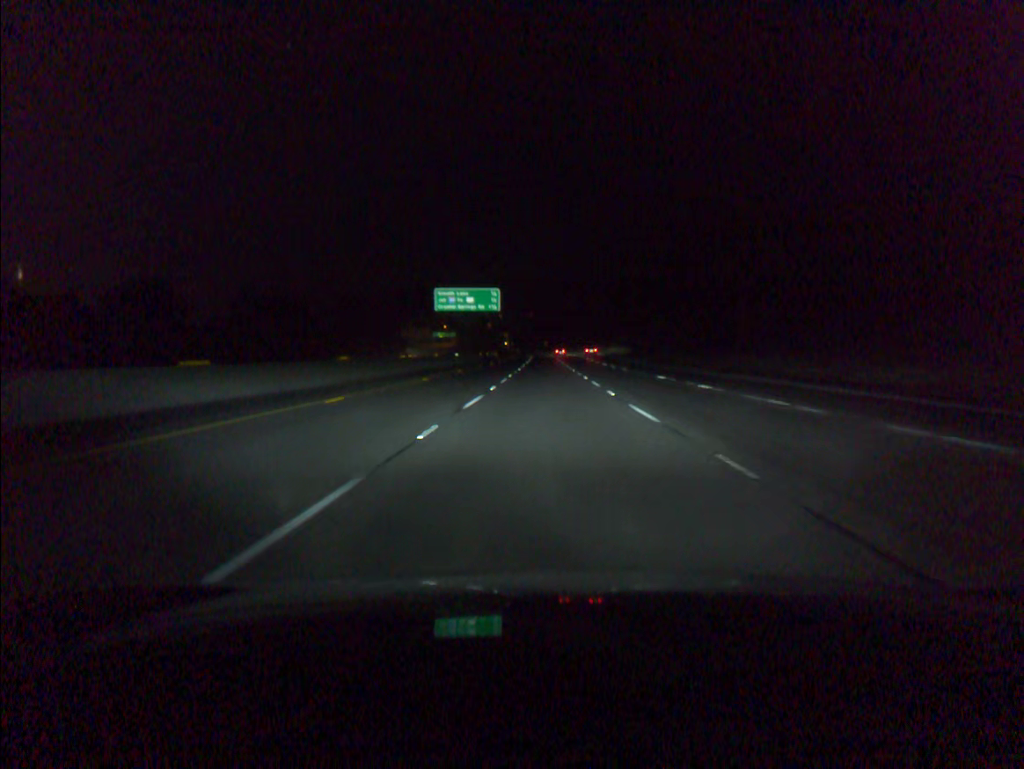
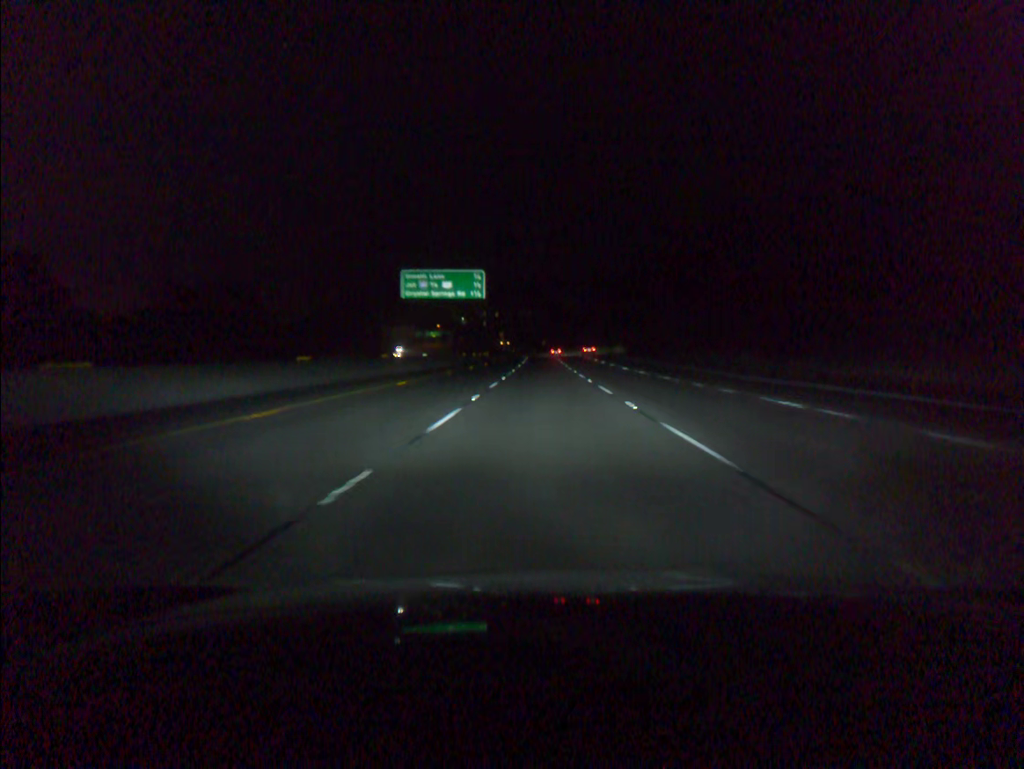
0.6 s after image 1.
(0.0, +19.6) m; 0°
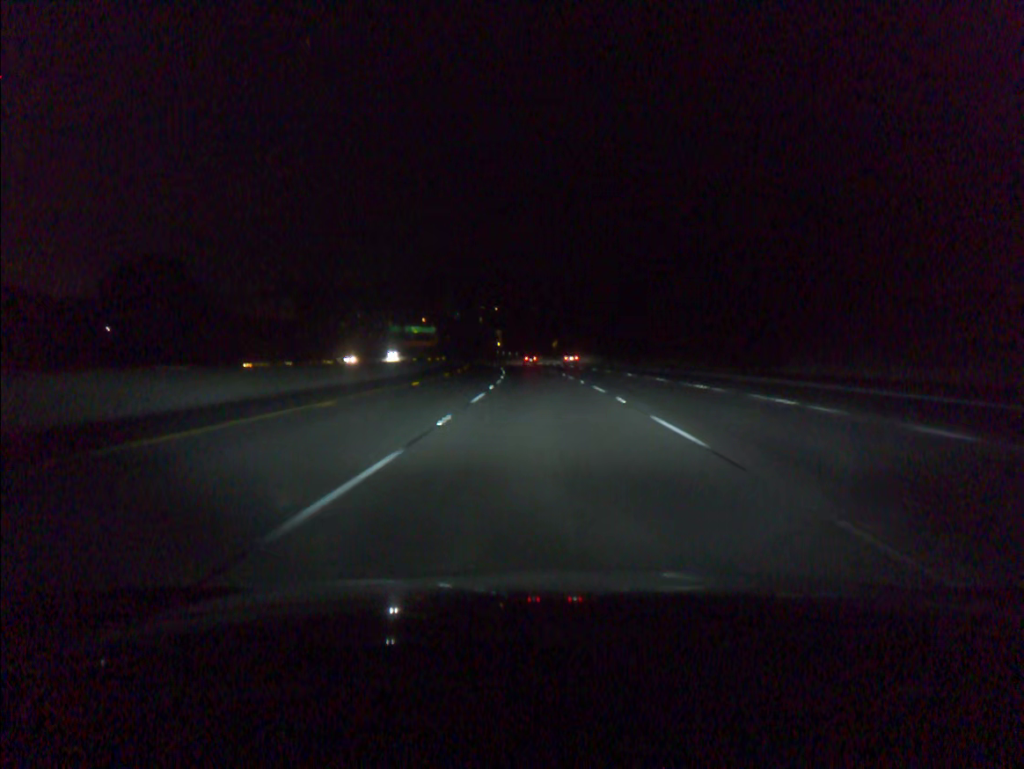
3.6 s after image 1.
(-0.2, +98.0) m; -1°
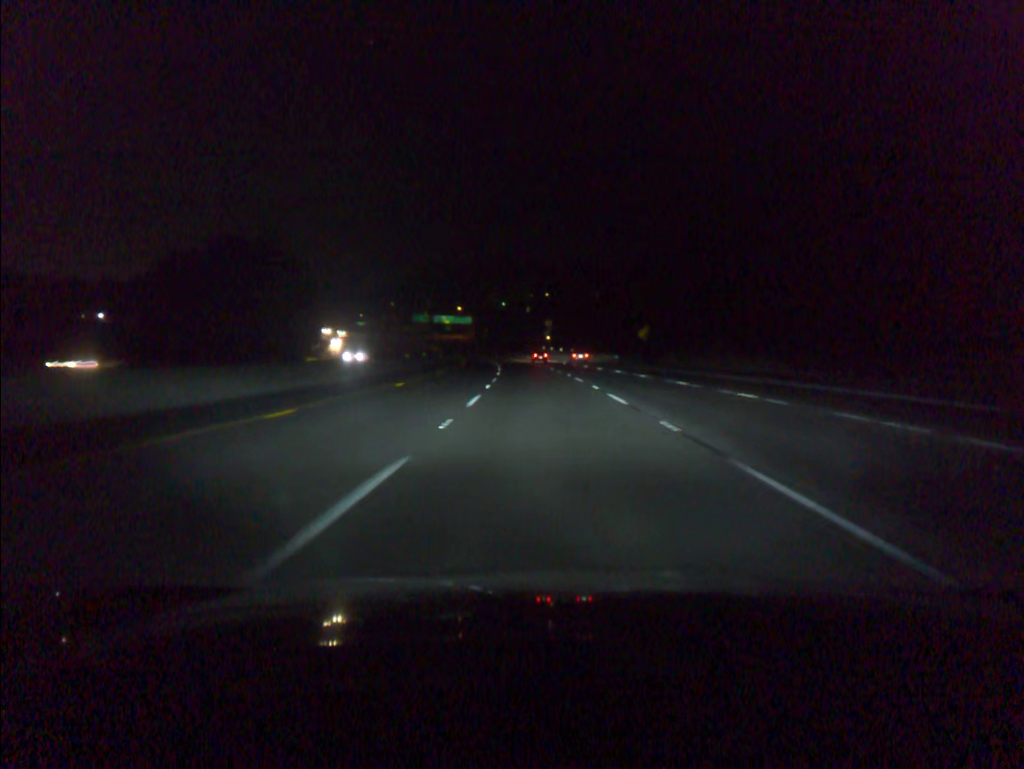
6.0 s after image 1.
(-2.3, +77.0) m; -4°
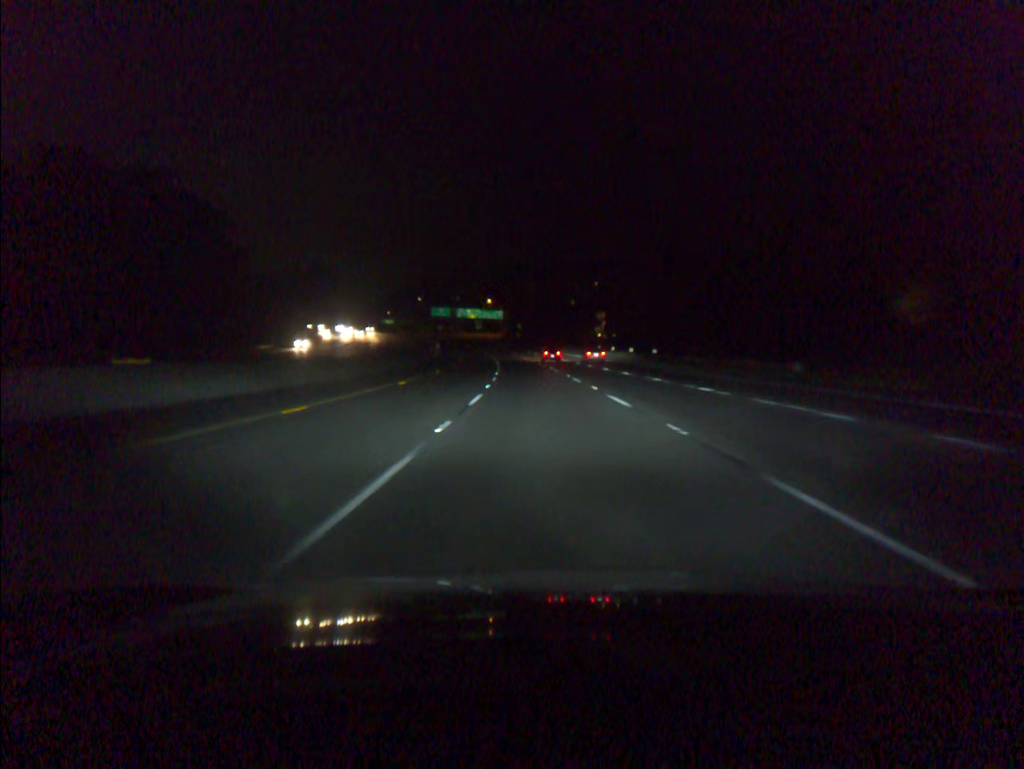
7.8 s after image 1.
(-1.6, +57.7) m; -3°
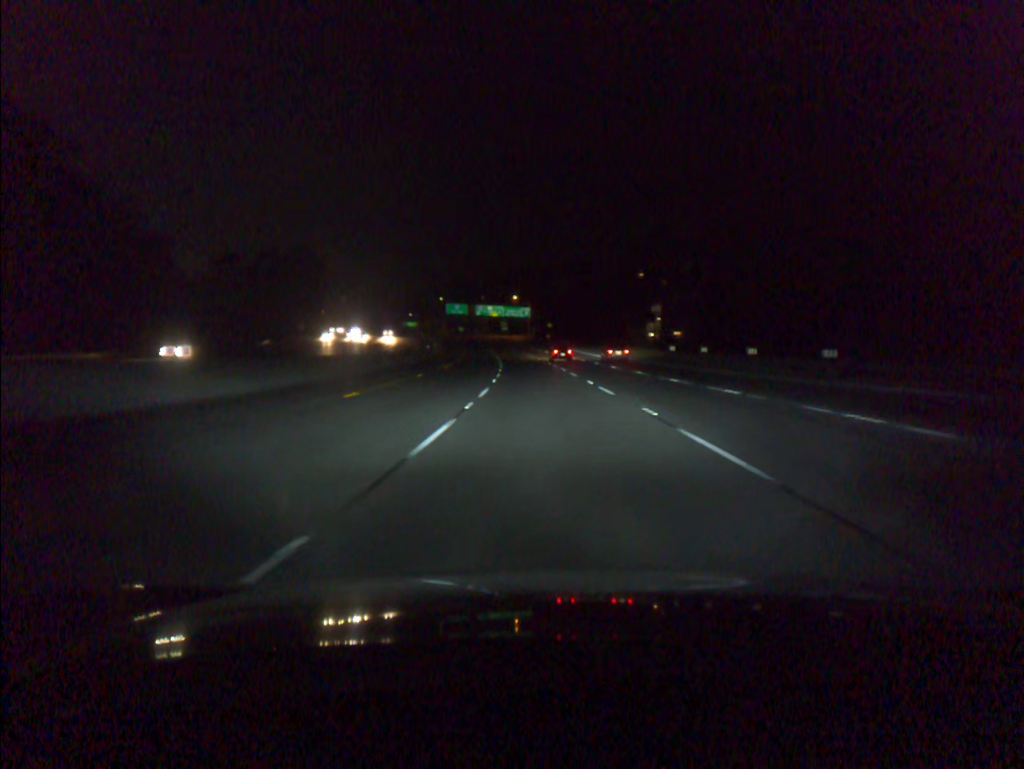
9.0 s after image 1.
(-0.8, +38.8) m; -2°
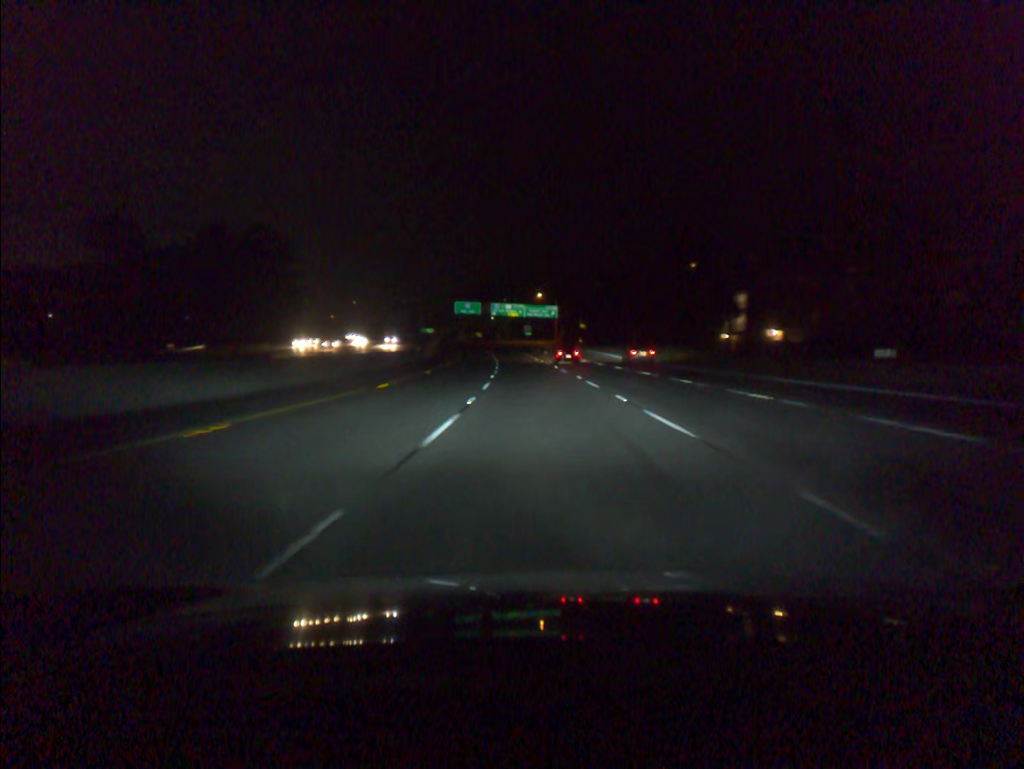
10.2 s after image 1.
(-0.7, +38.9) m; -2°
